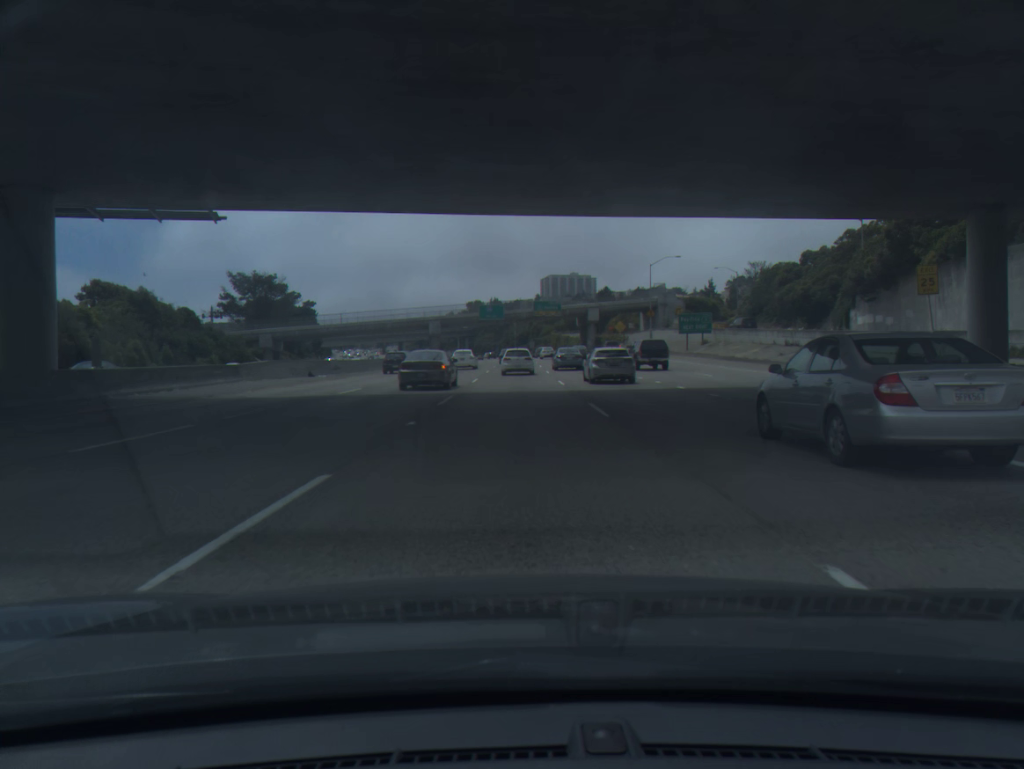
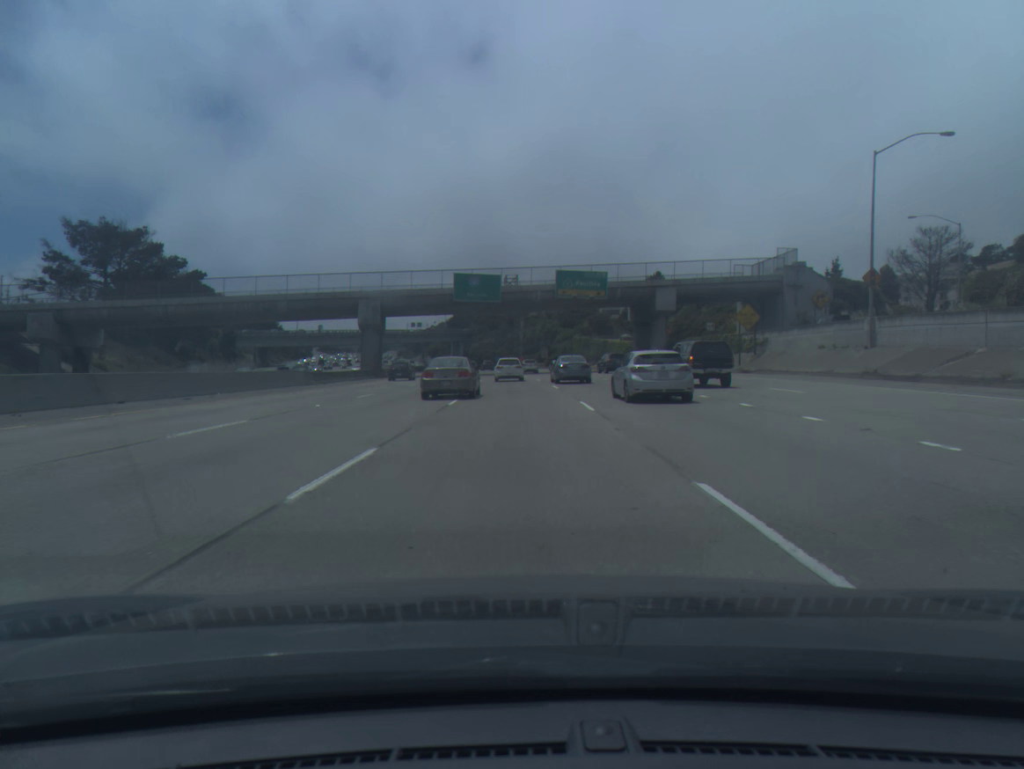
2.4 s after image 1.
(0.0, +70.2) m; -1°
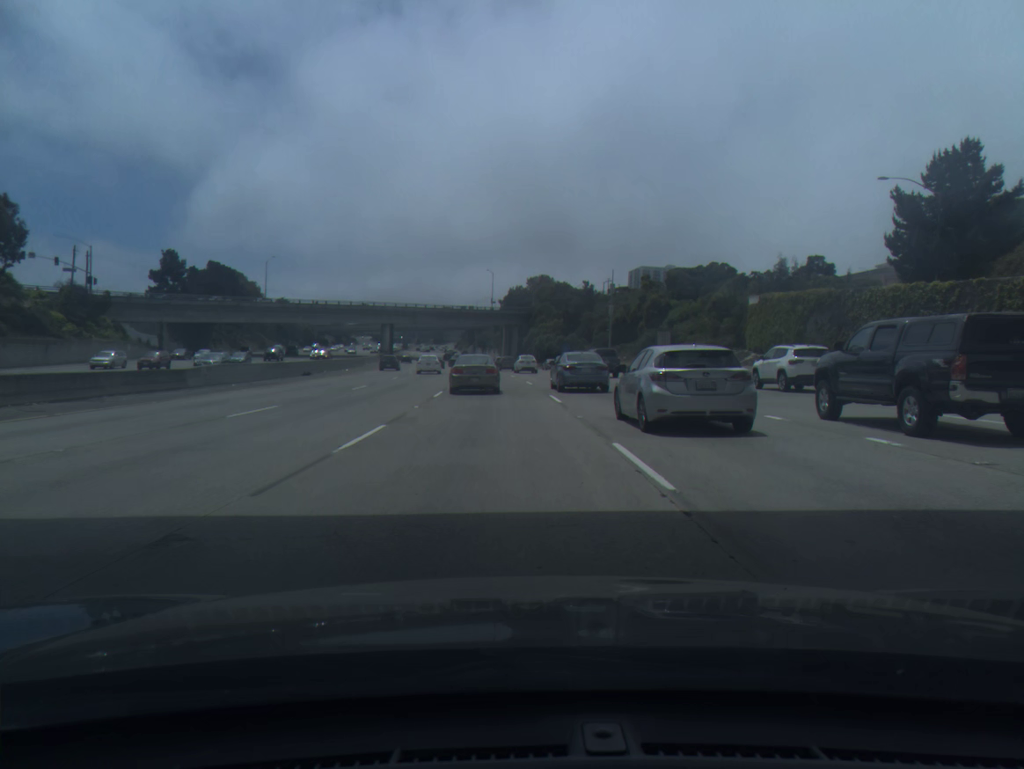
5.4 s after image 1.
(-2.2, +84.5) m; -5°
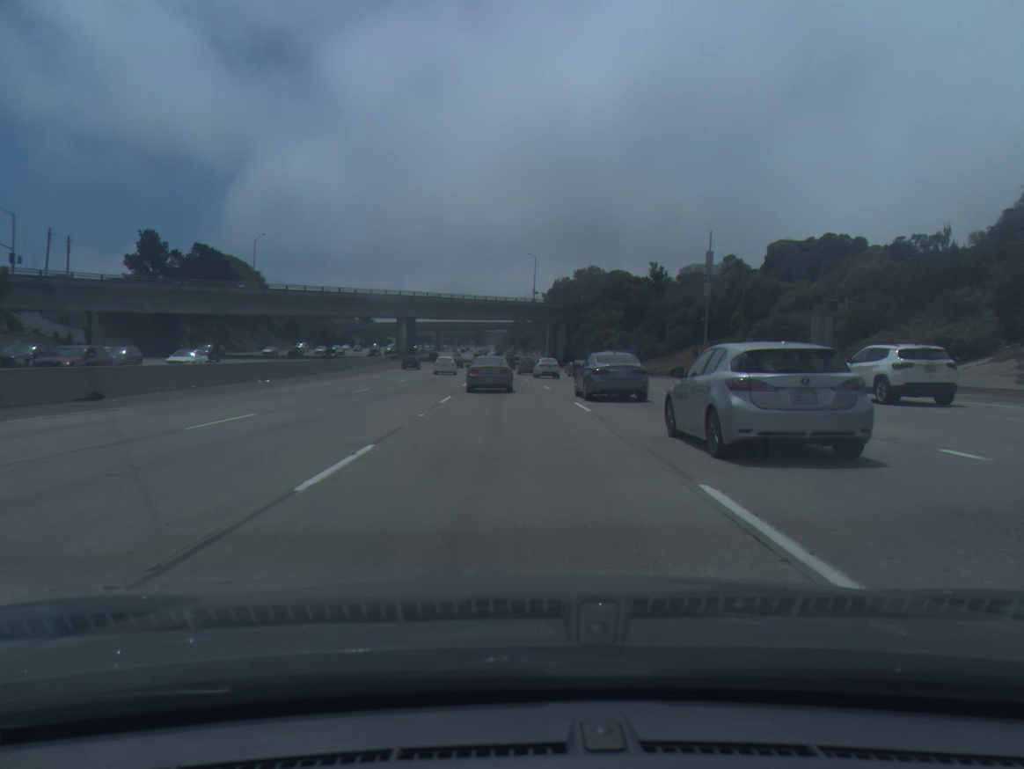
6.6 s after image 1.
(-0.9, +32.5) m; -3°
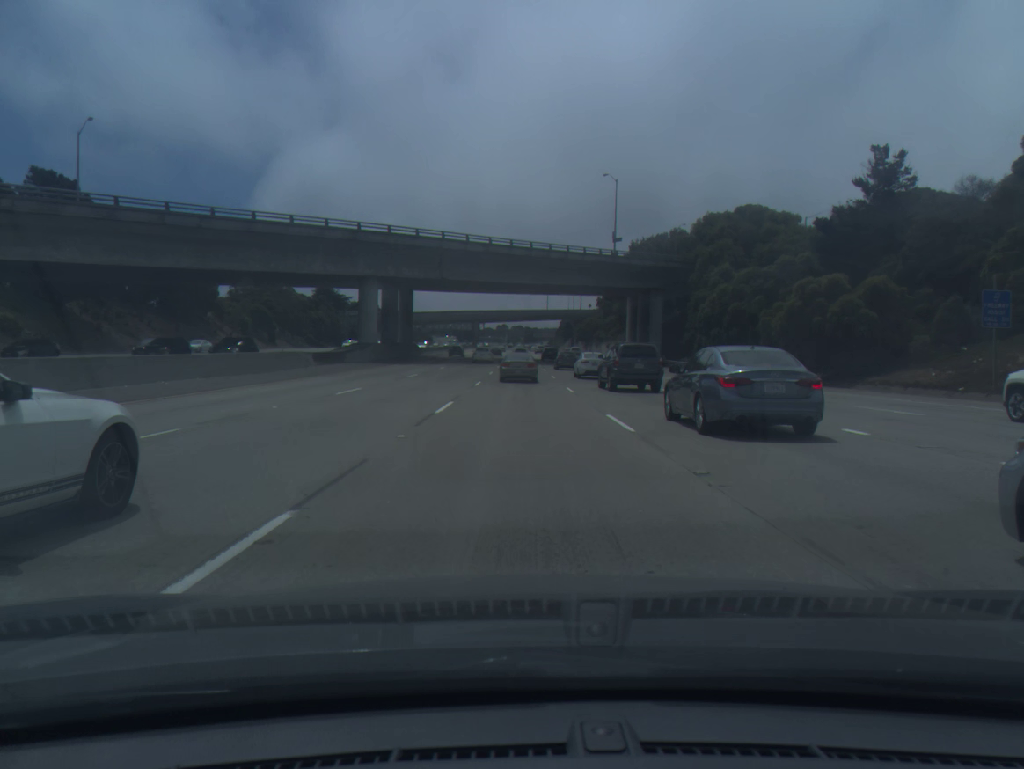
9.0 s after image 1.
(-2.3, +63.4) m; -4°
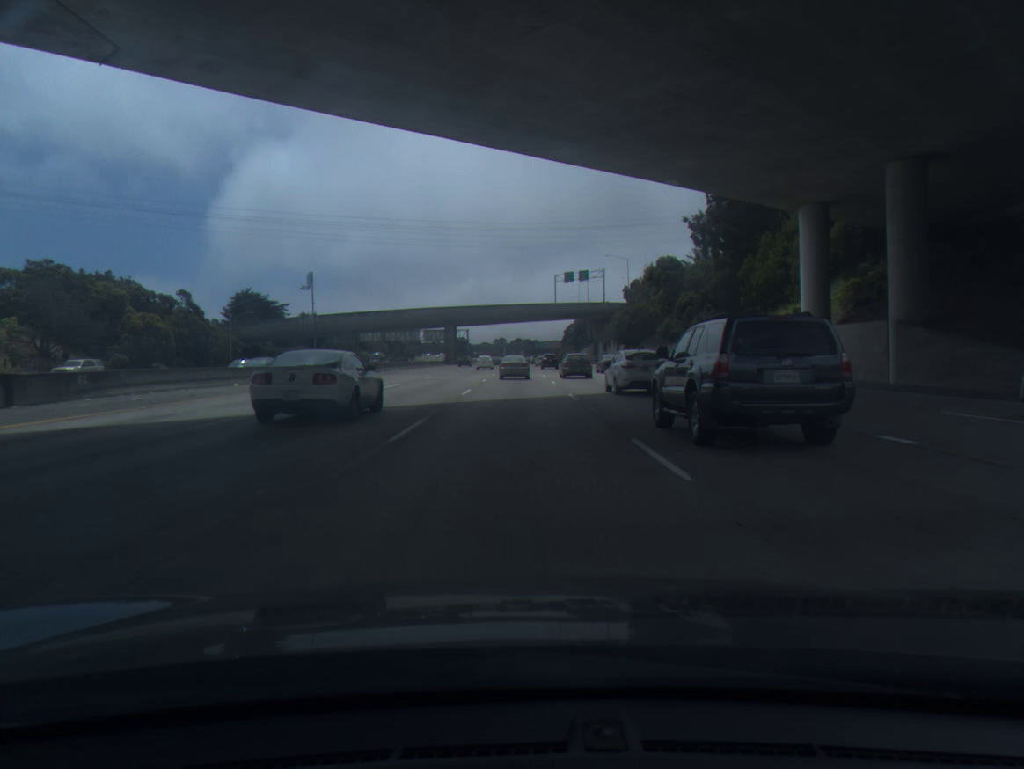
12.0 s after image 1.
(+0.3, +78.2) m; 0°
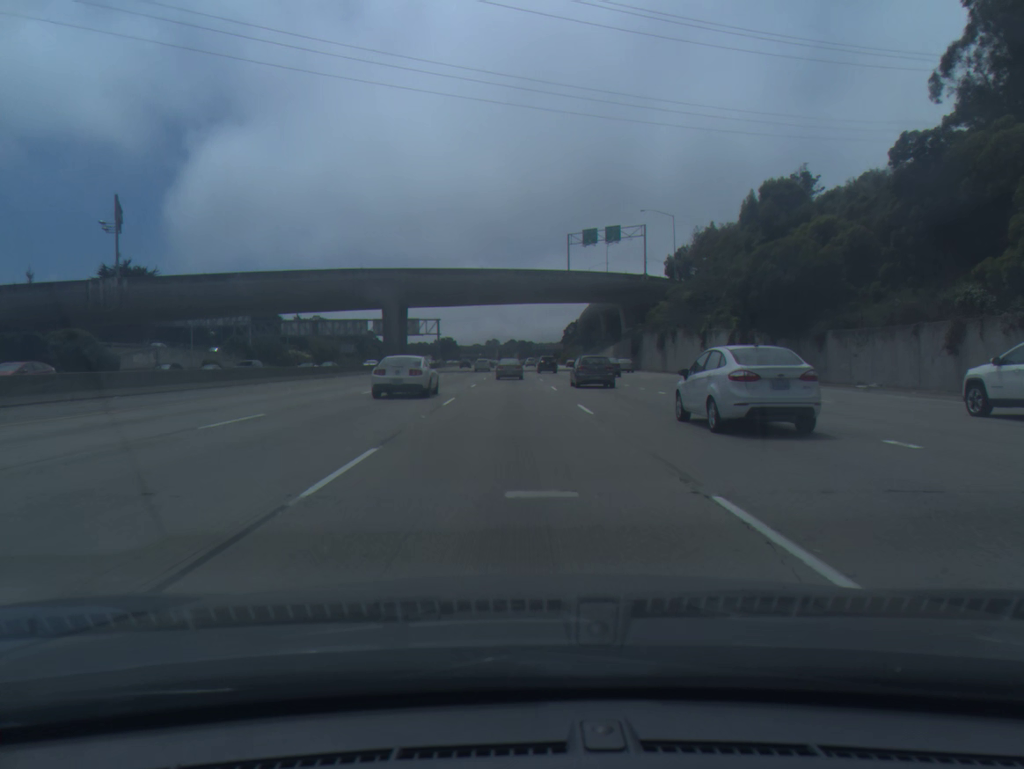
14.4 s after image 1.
(-0.2, +62.9) m; 0°
